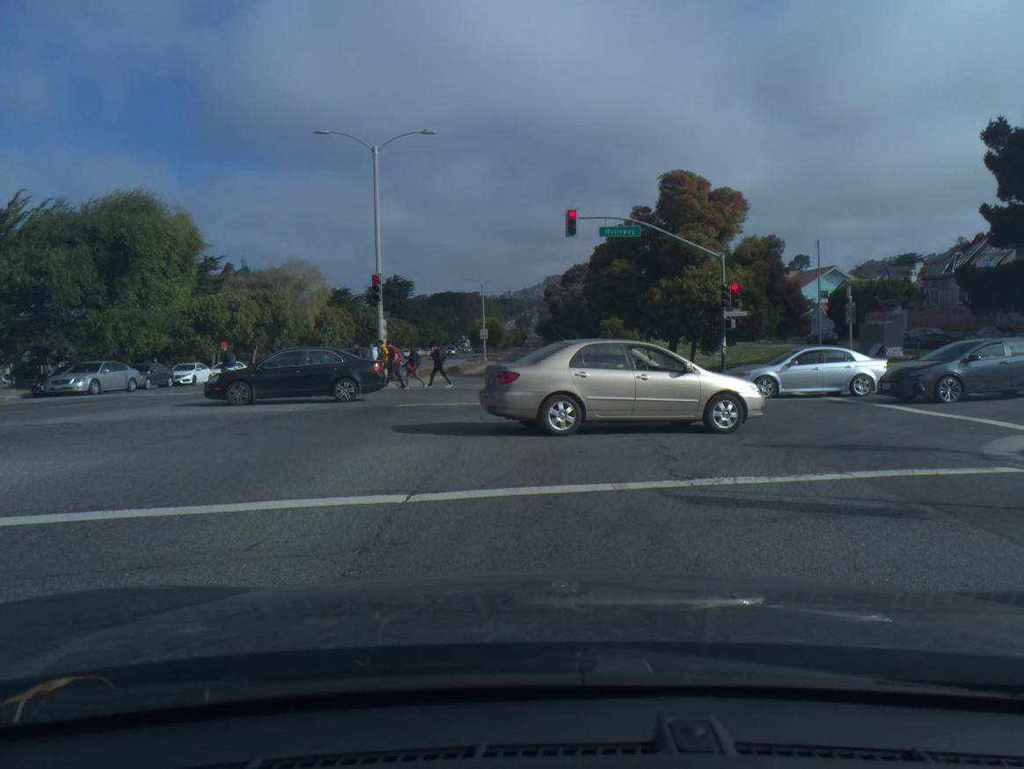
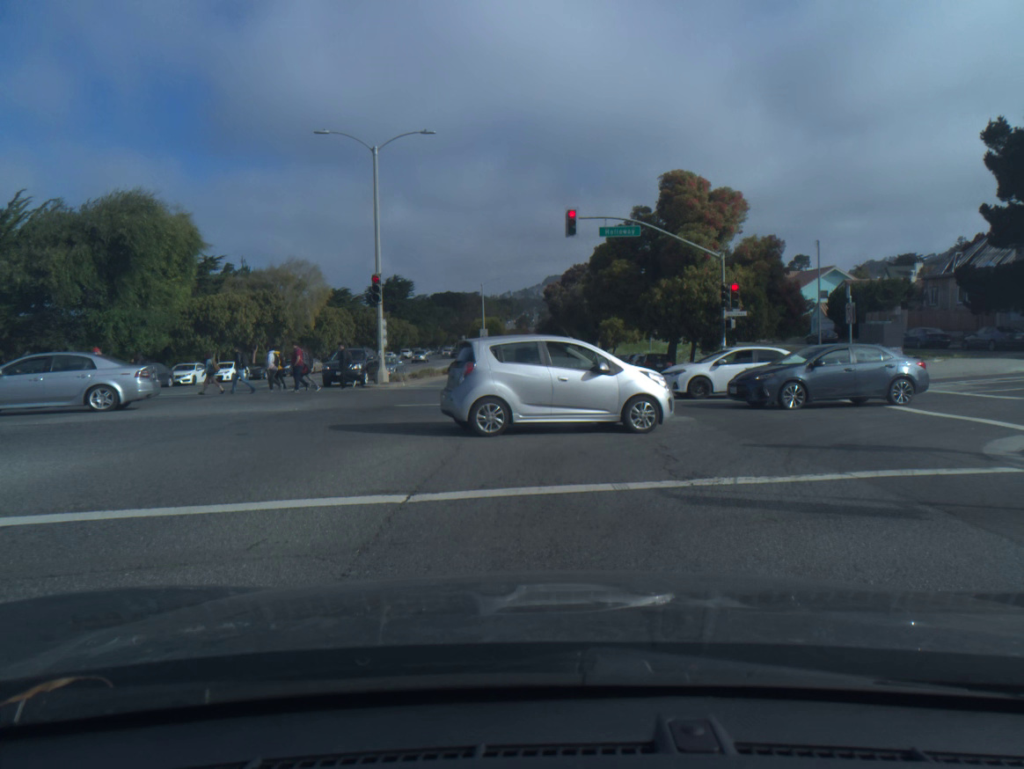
(0.0, 0.0) m; 0°
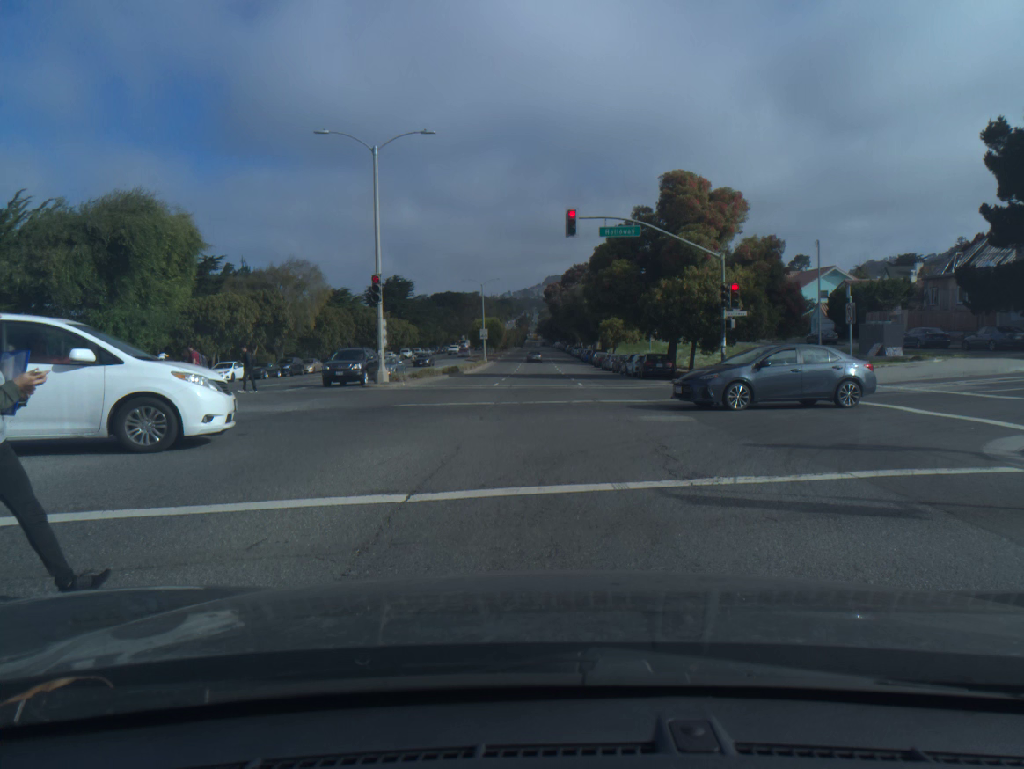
(0.0, 0.0) m; 0°
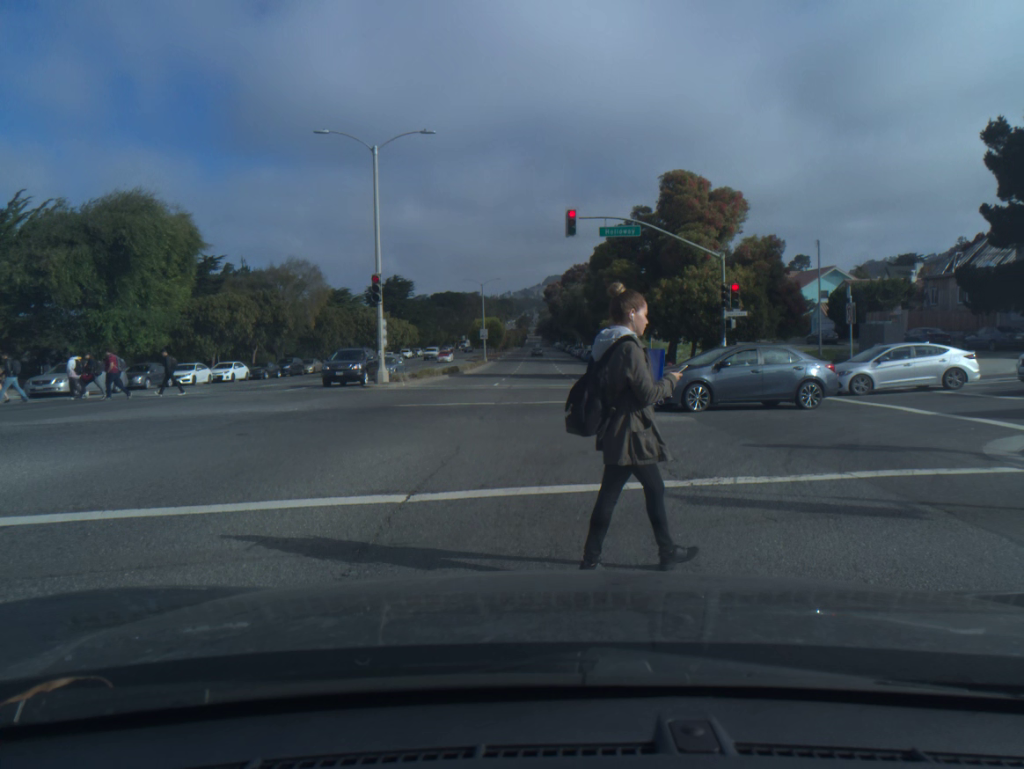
(0.0, 0.0) m; 0°
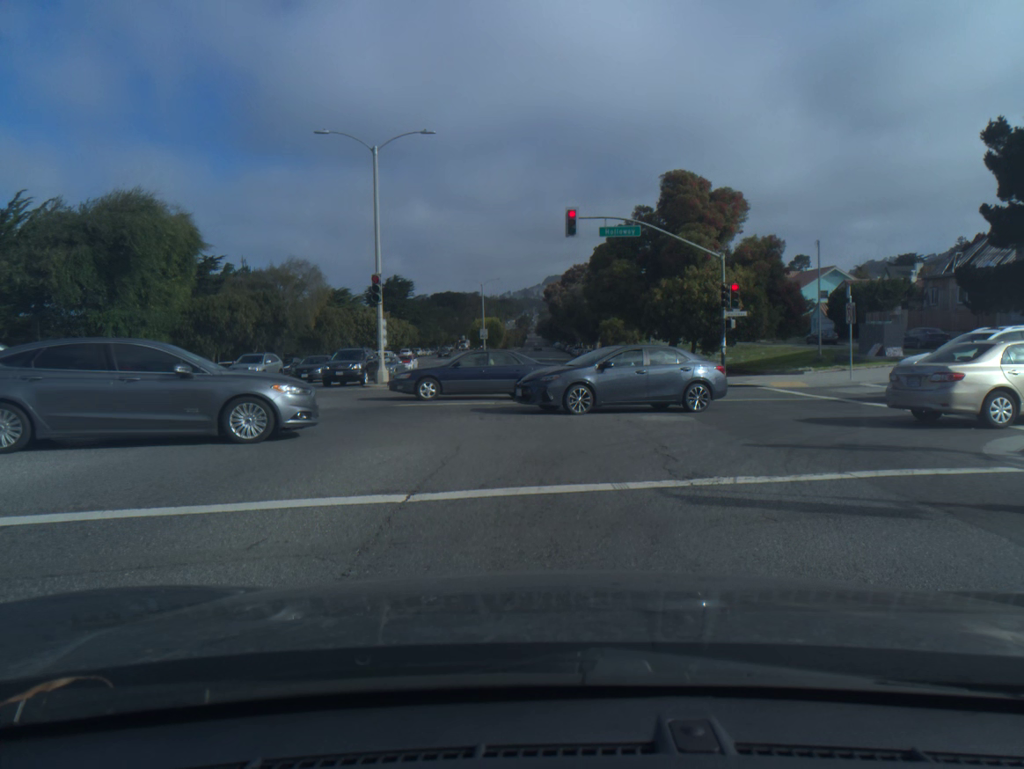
(0.0, 0.0) m; 0°
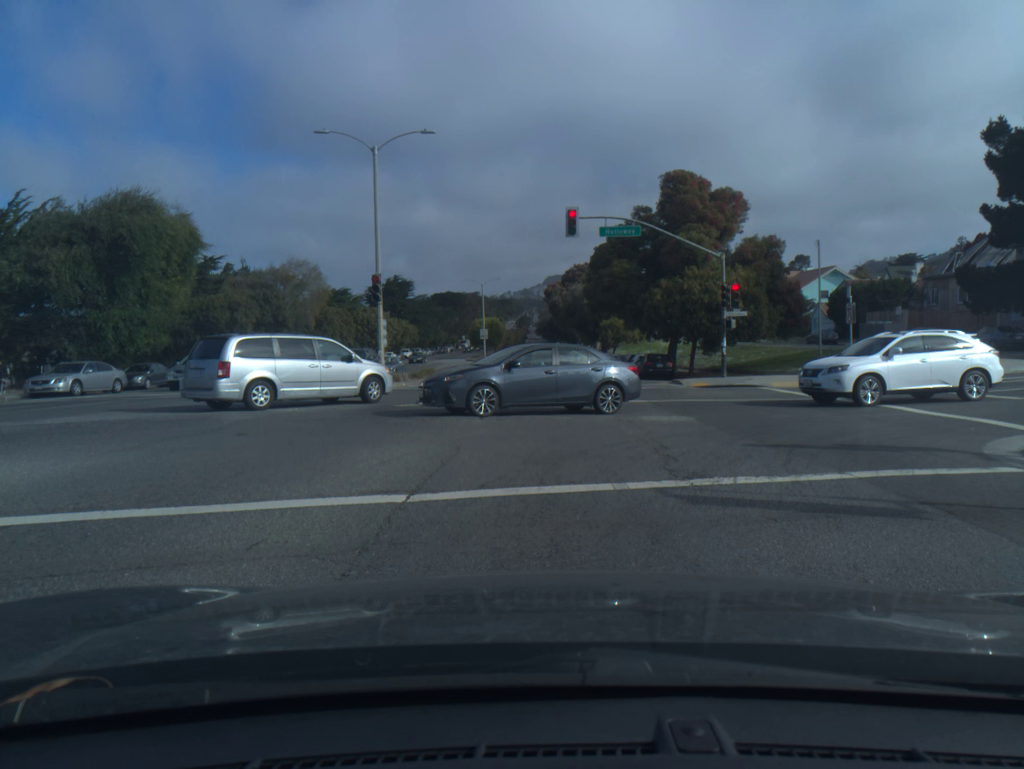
(0.0, 0.0) m; 0°
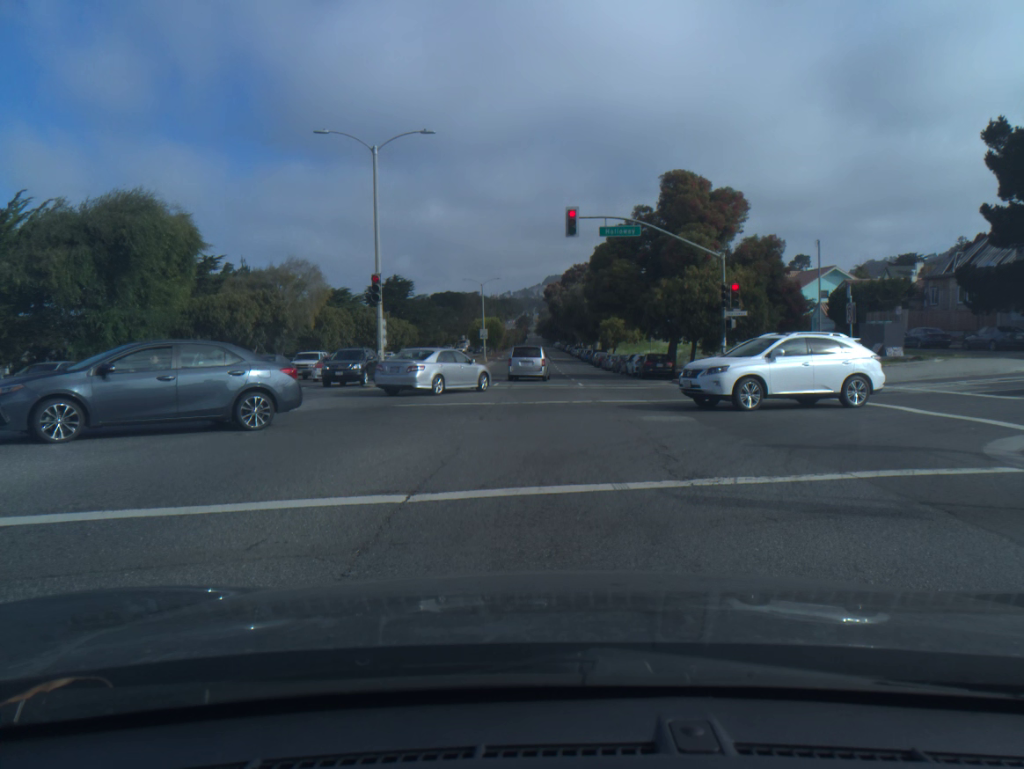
(0.0, 0.0) m; 0°
